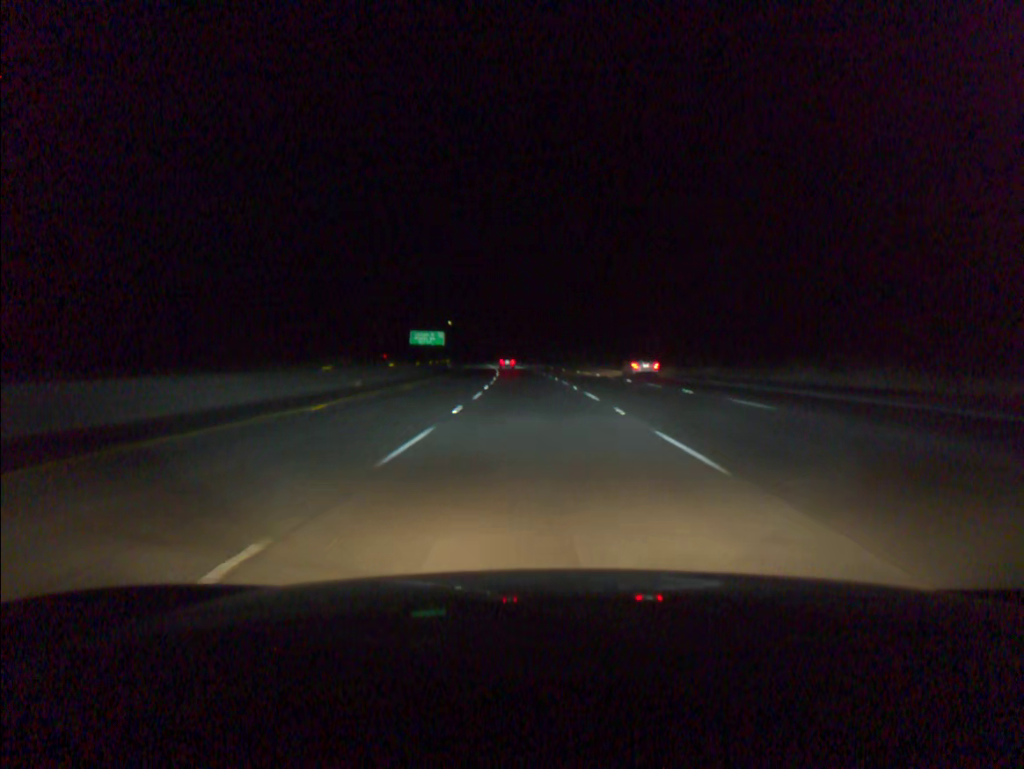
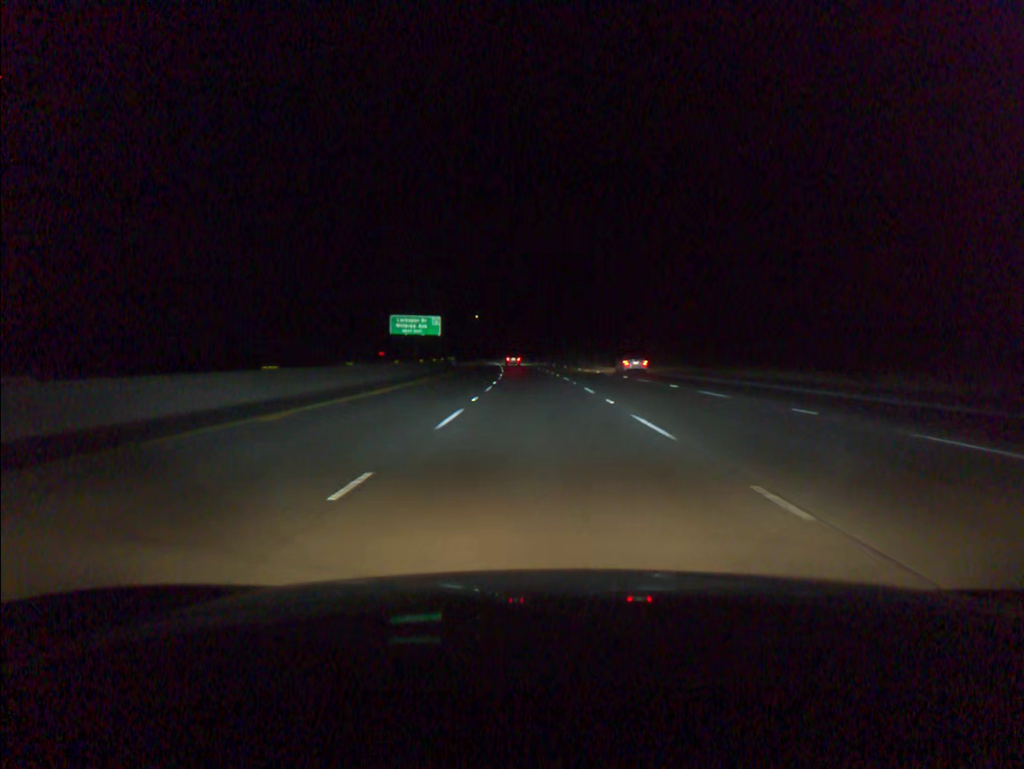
(-1.3, +54.8) m; -3°
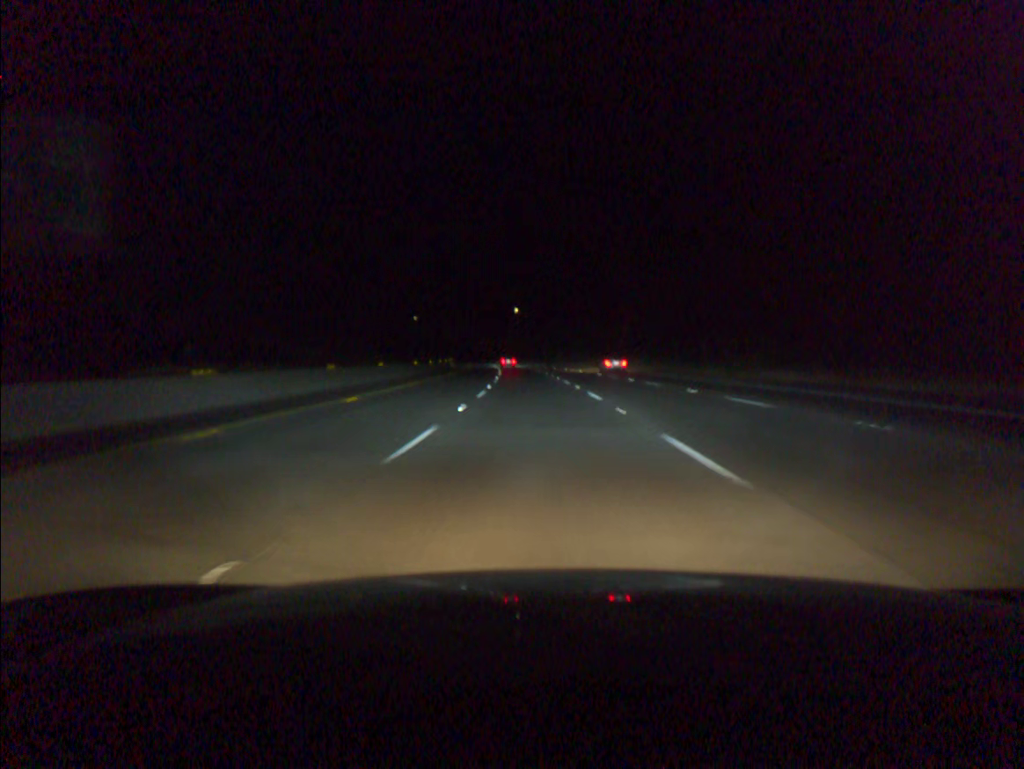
(-2.8, +91.2) m; -4°
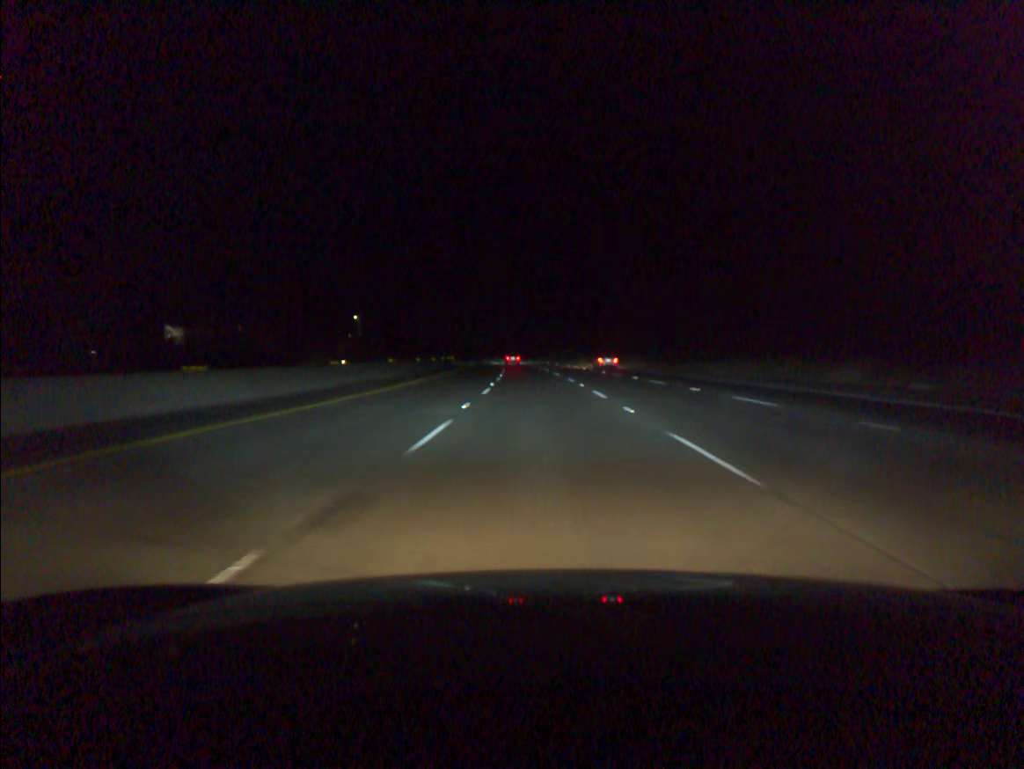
(-2.1, +72.9) m; -3°
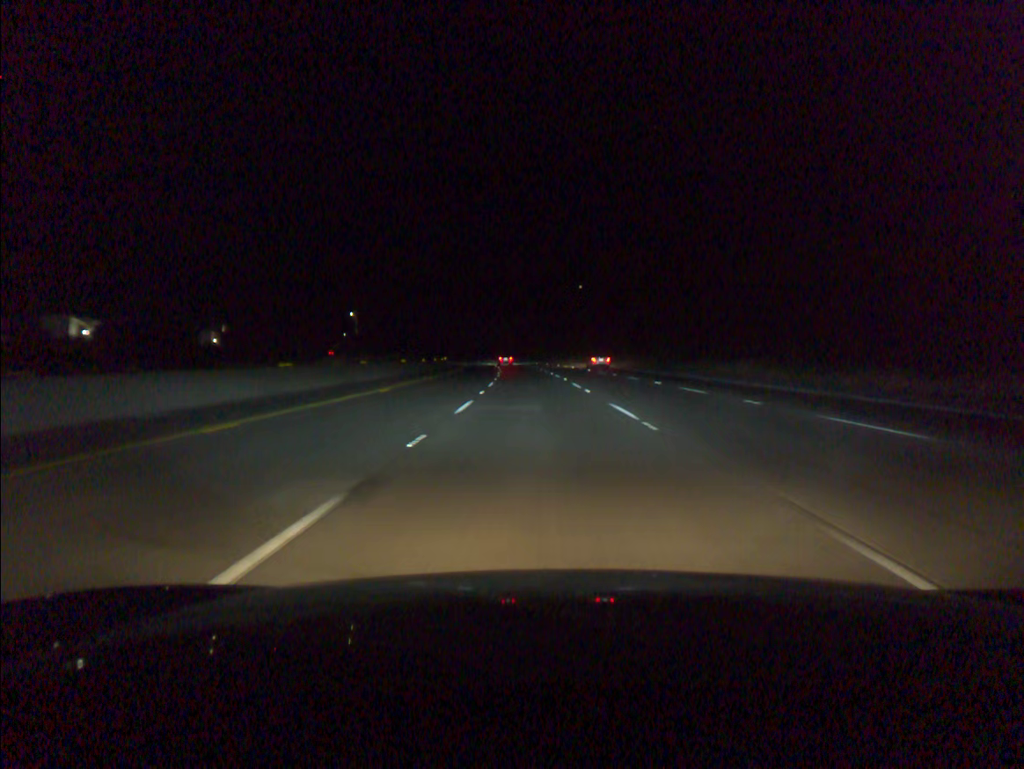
(-0.4, +36.5) m; -1°
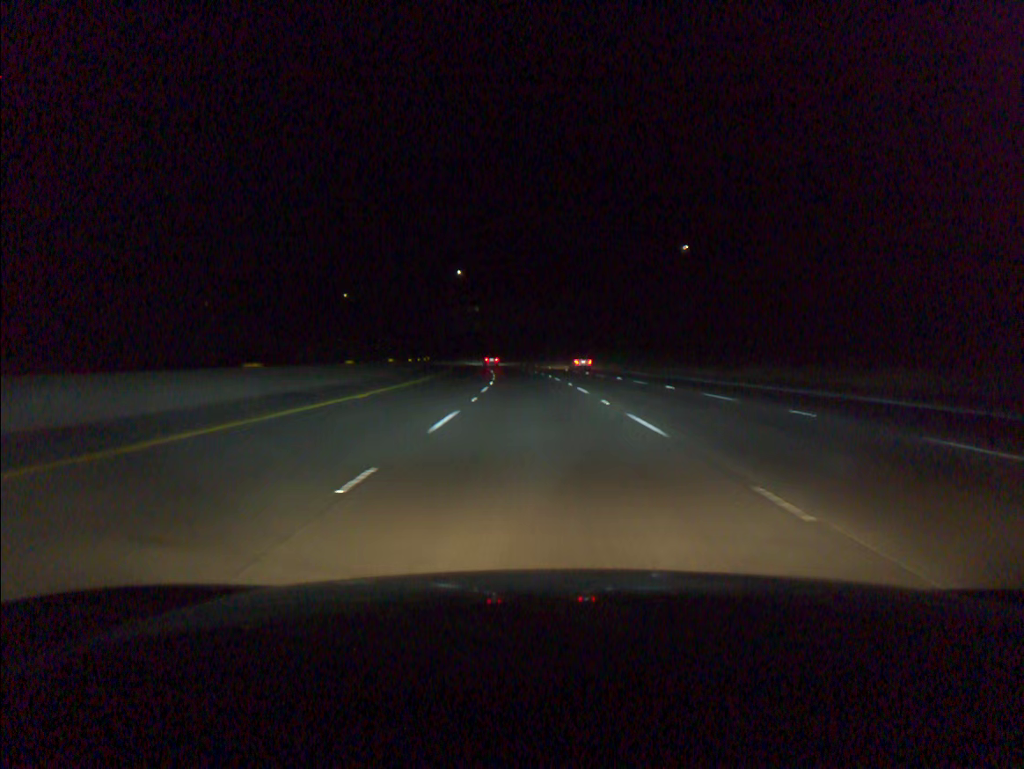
(-3.2, +91.1) m; -4°
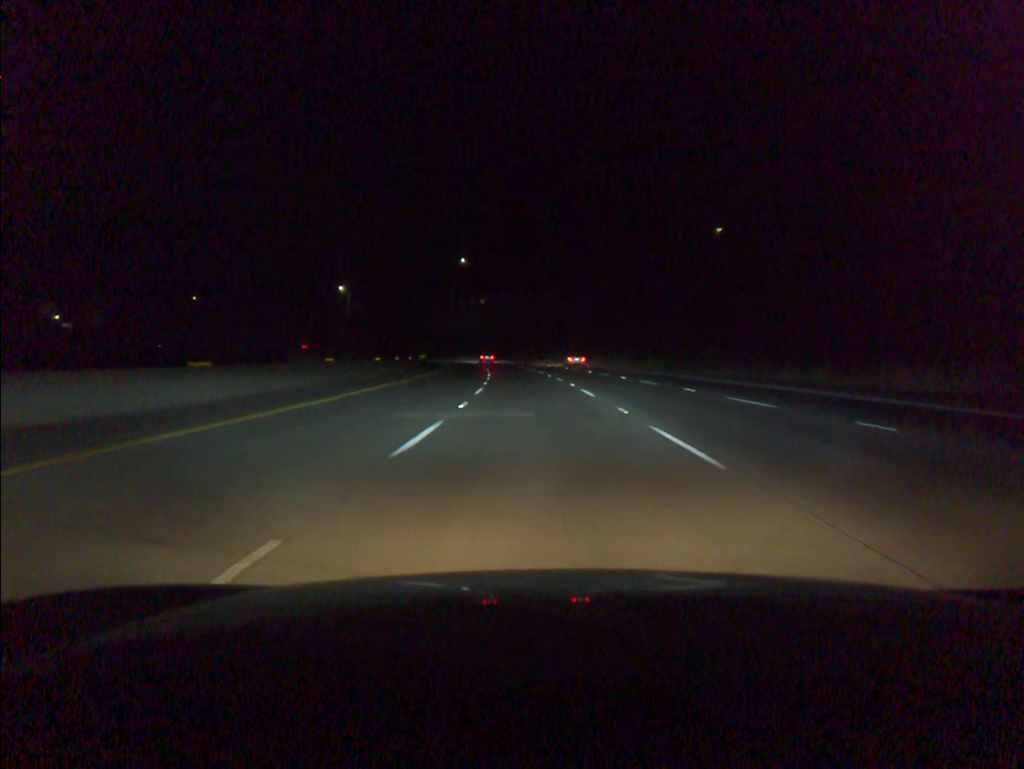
(-0.2, +18.2) m; -1°
